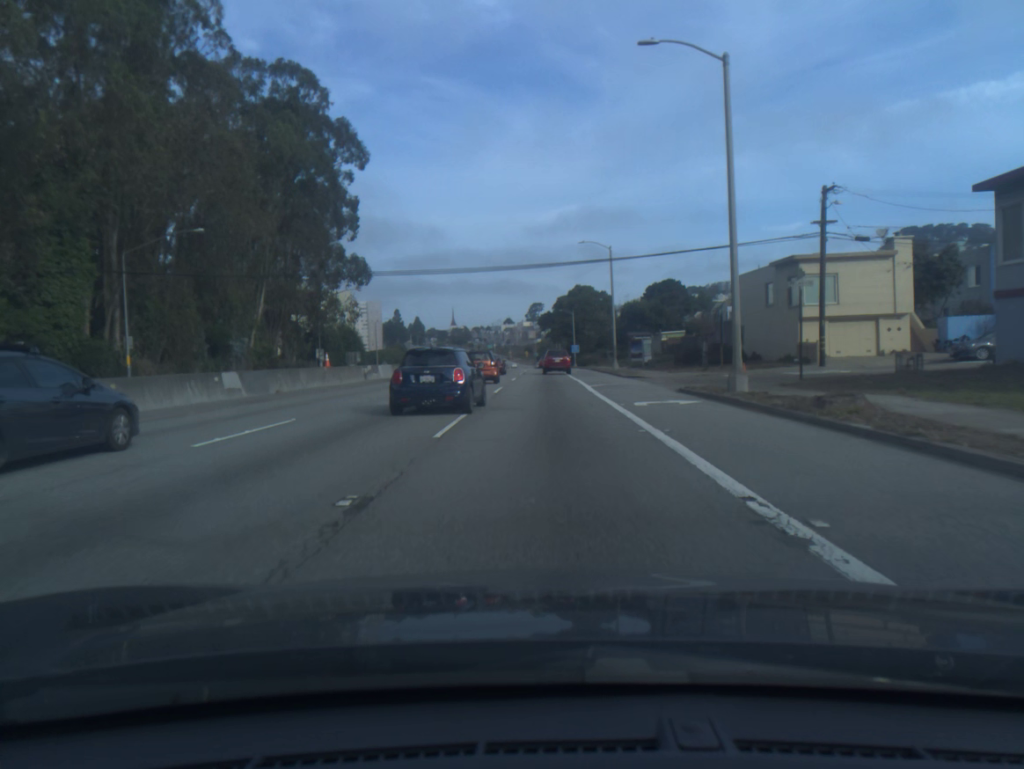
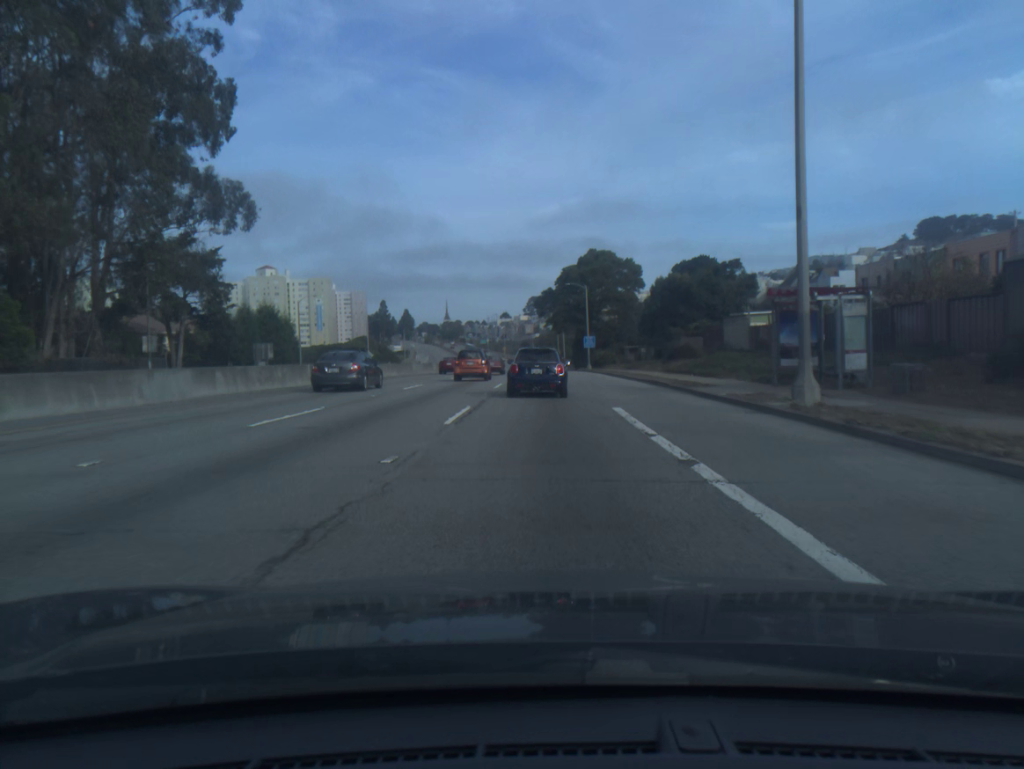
(+0.1, +42.0) m; 0°
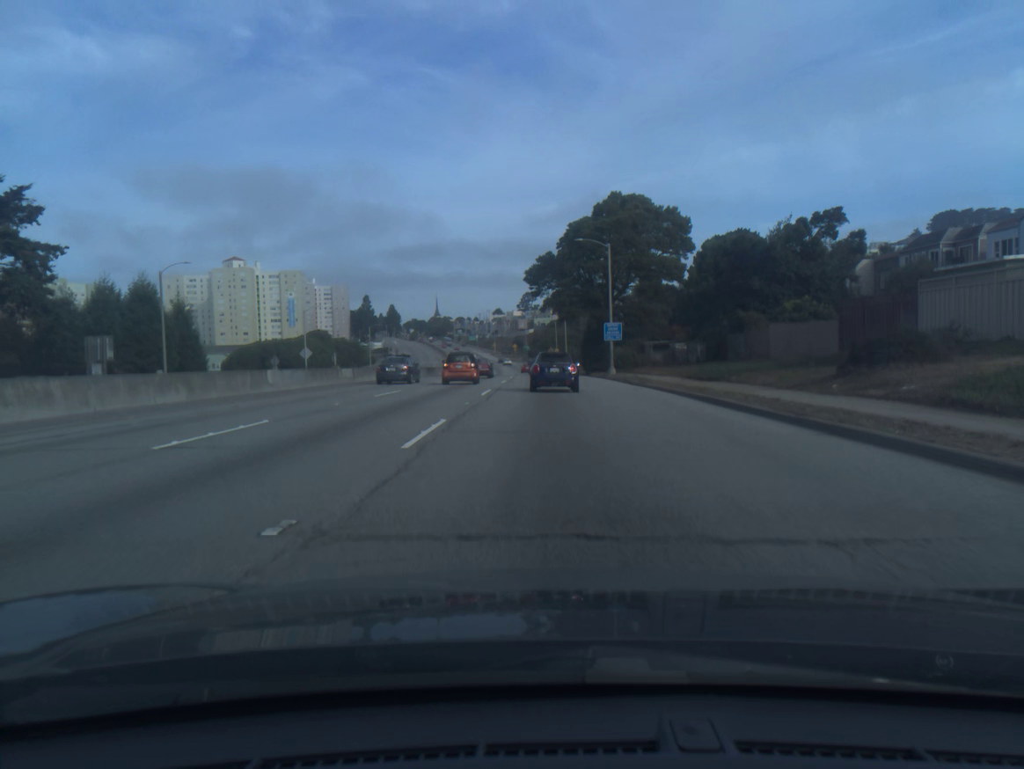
(-0.1, +32.9) m; 0°
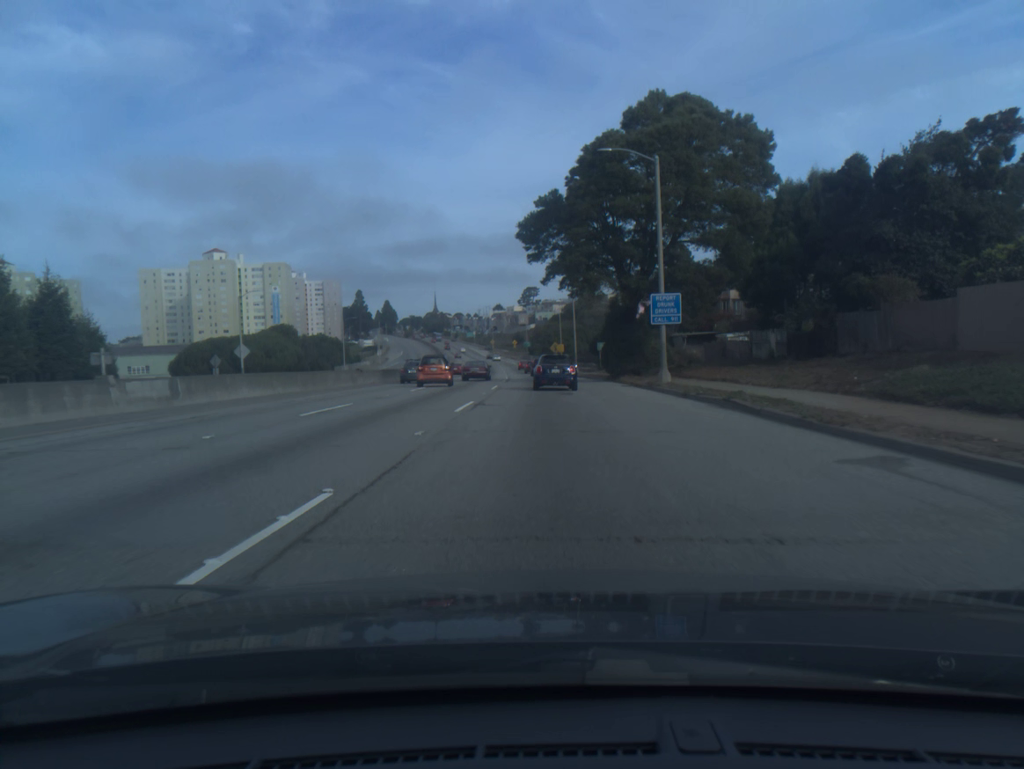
(0.0, +22.3) m; 0°
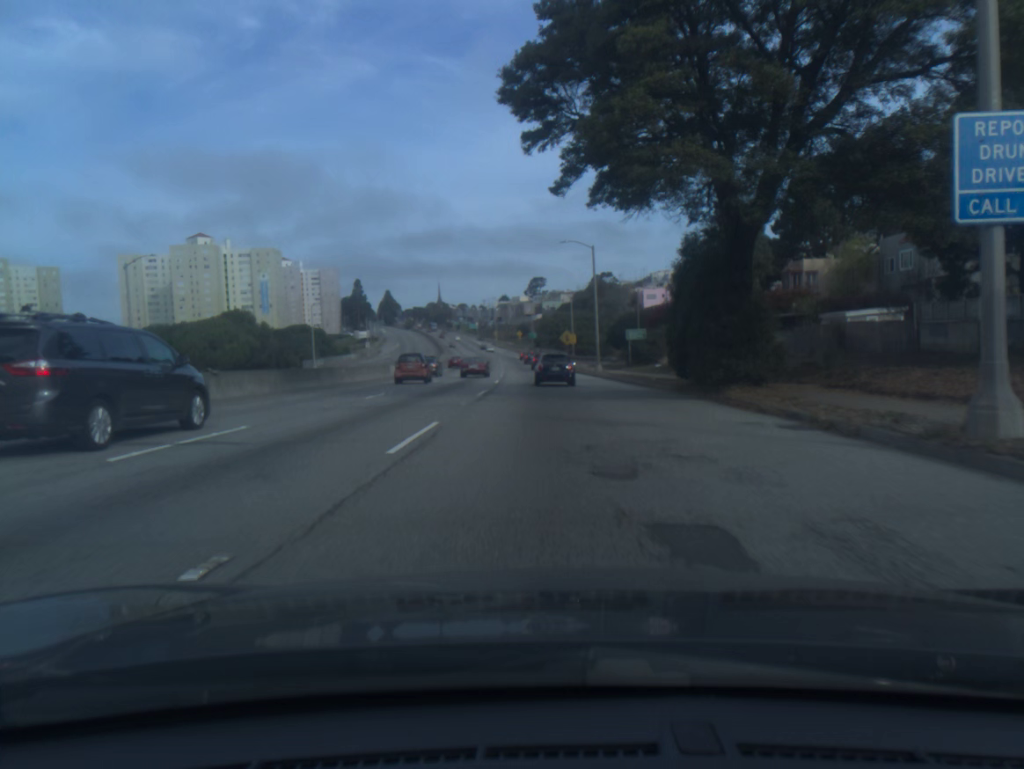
(-0.1, +22.9) m; 0°
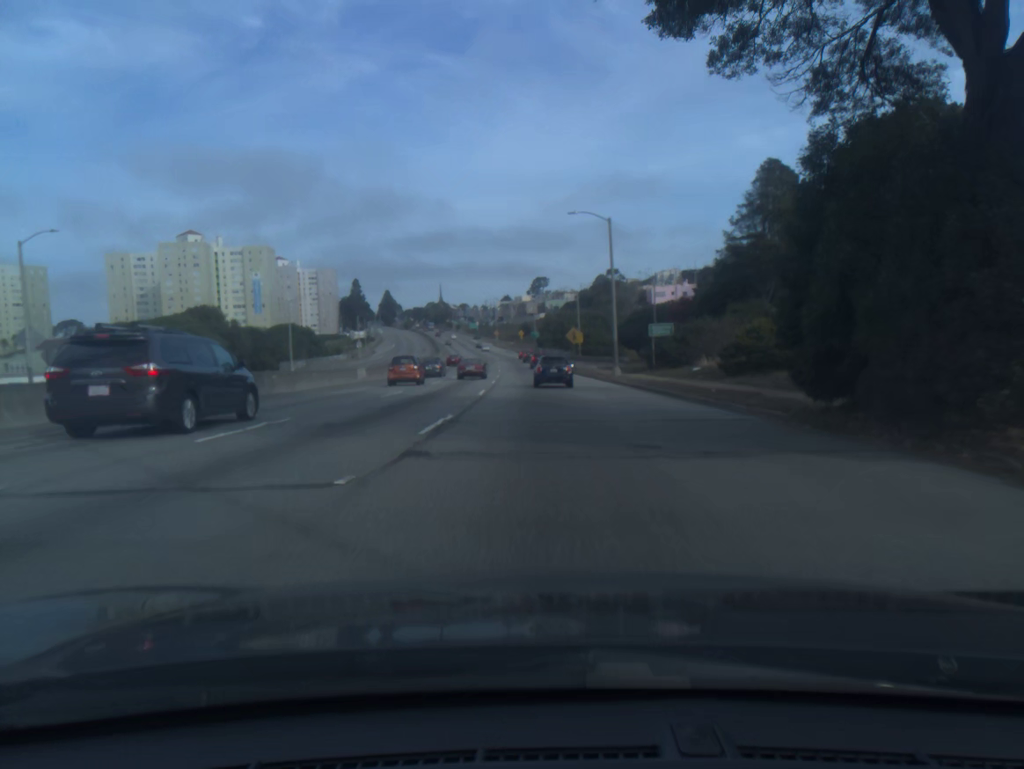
(0.0, +11.7) m; 0°
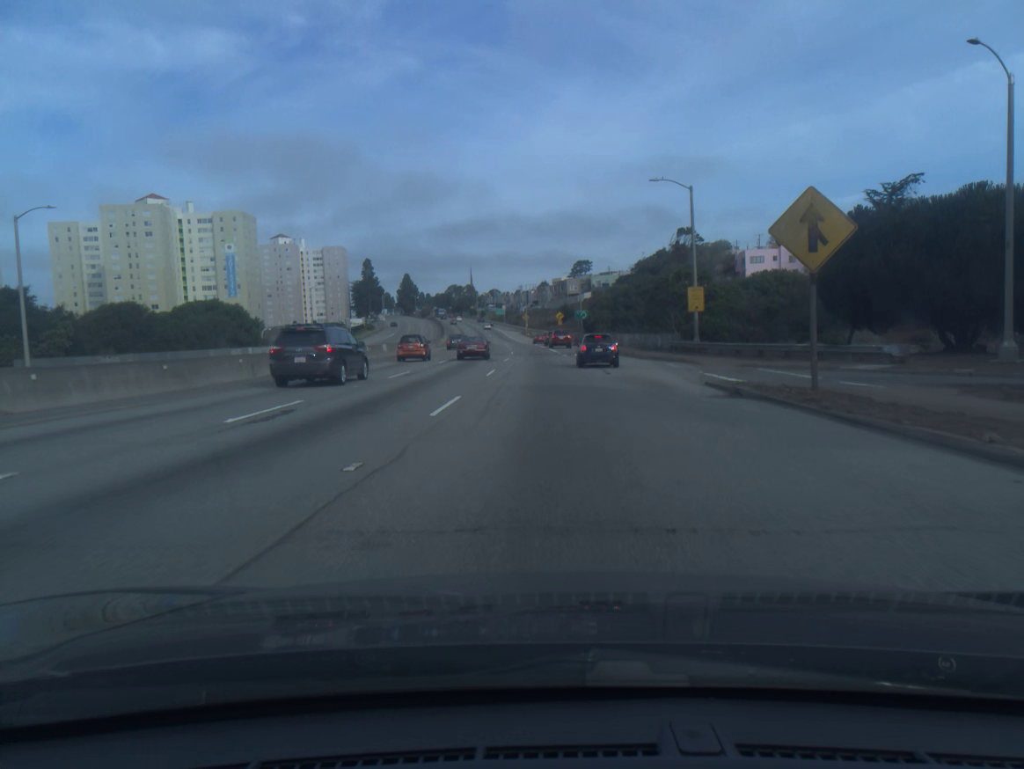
(-1.4, +58.7) m; -3°
